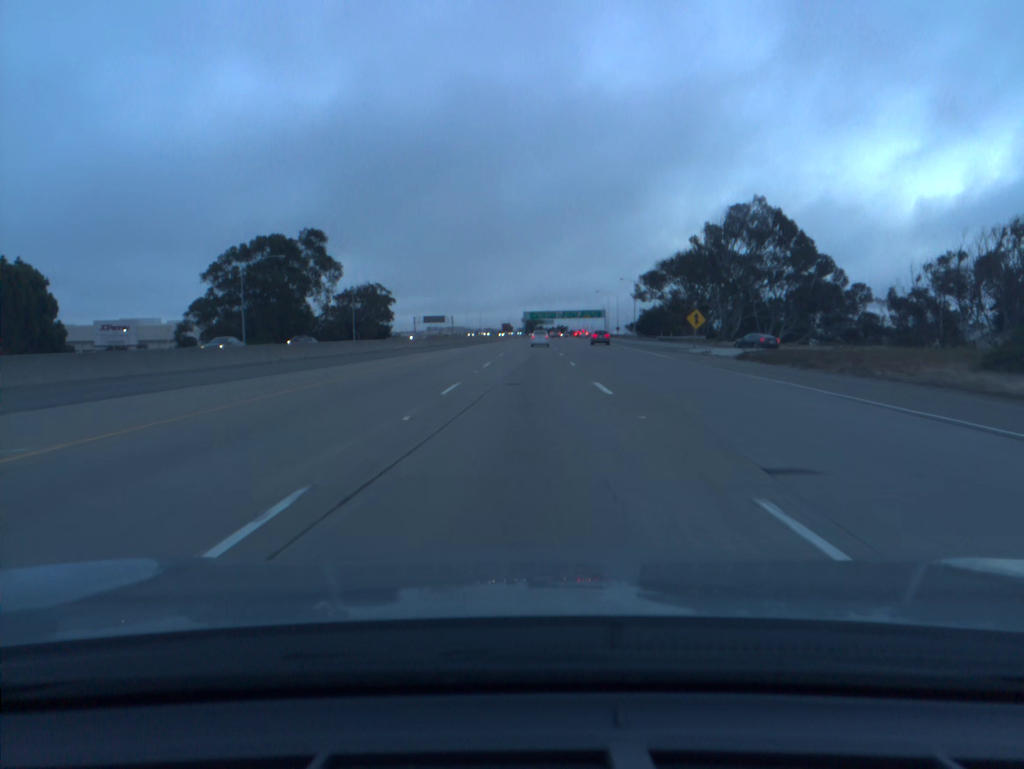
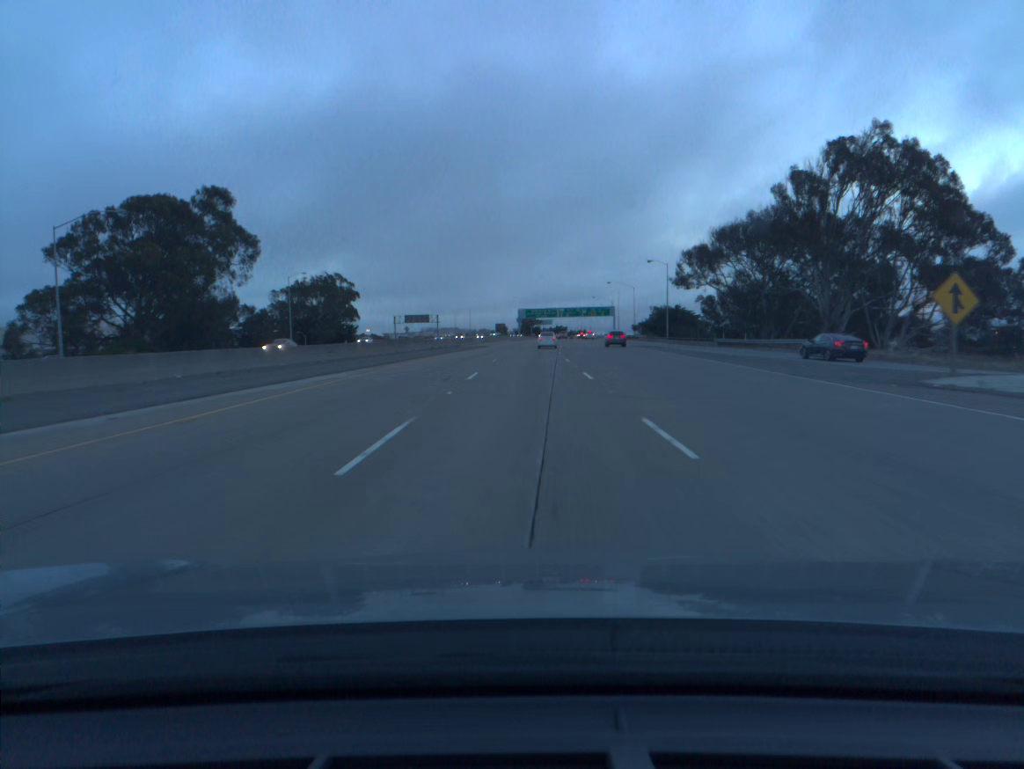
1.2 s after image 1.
(+0.1, +37.8) m; 0°
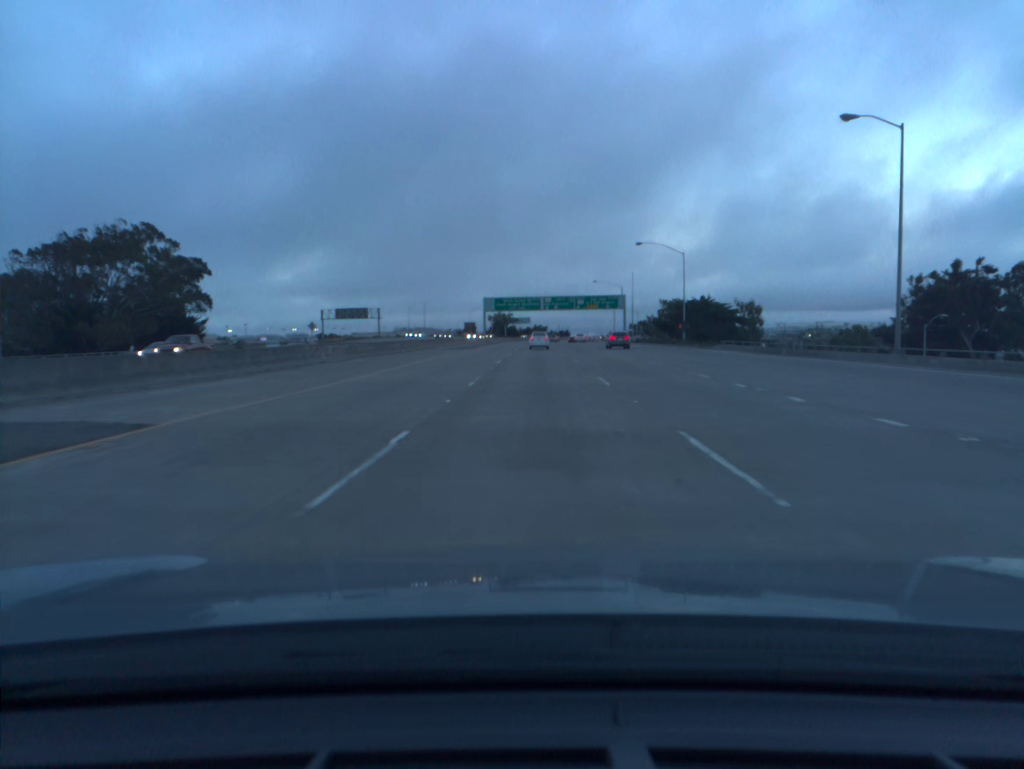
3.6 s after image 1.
(+0.9, +75.1) m; +2°
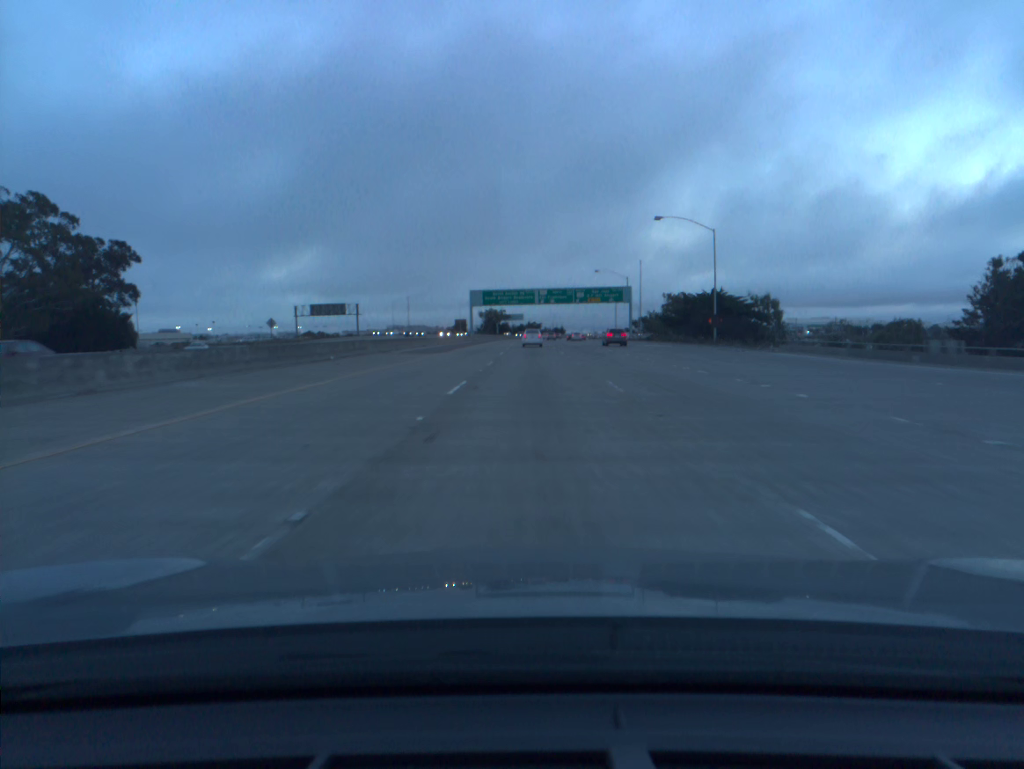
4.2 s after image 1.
(+0.1, +18.7) m; +1°
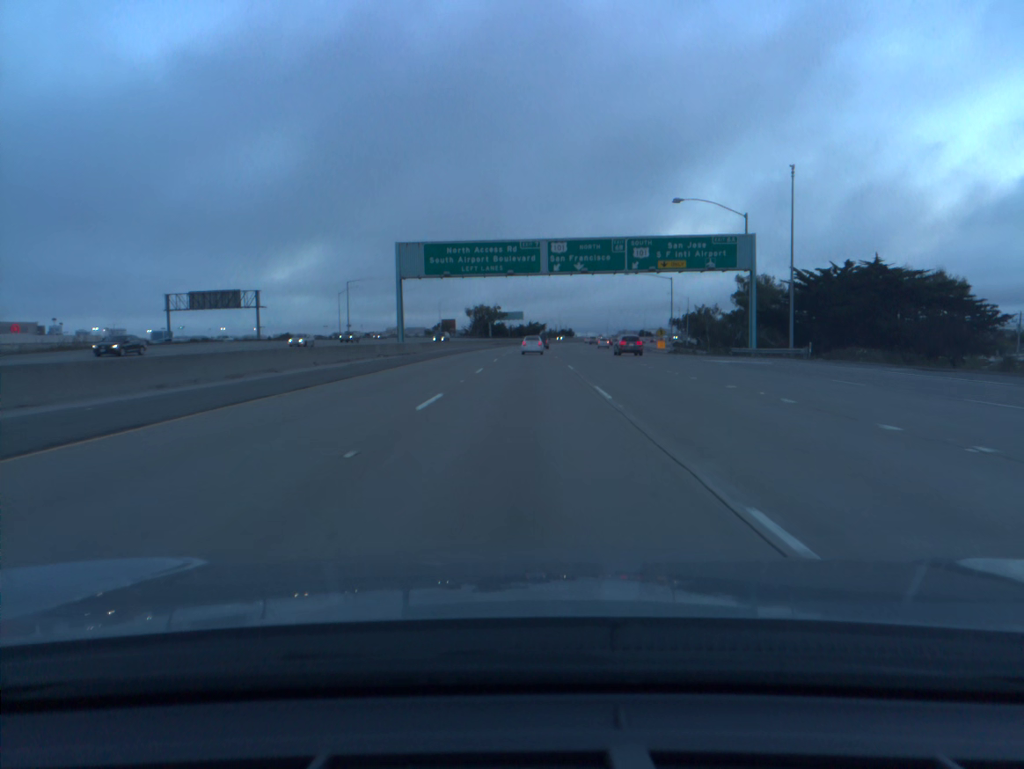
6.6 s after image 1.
(+0.3, +74.5) m; 0°
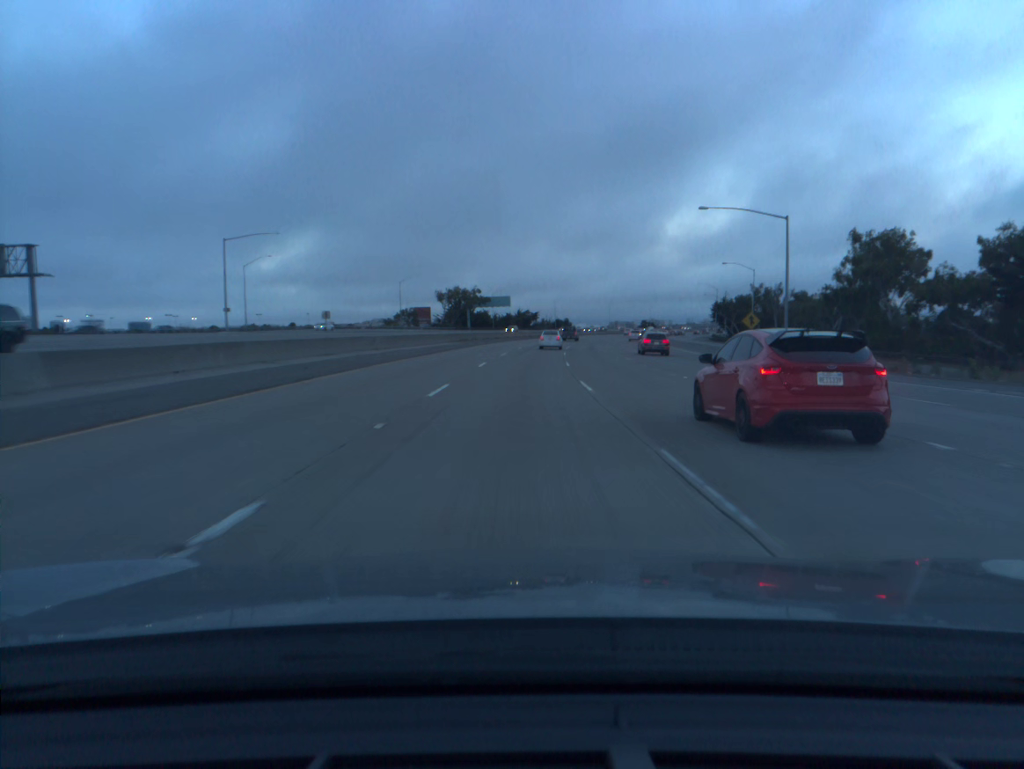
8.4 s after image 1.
(0.0, +55.6) m; +1°
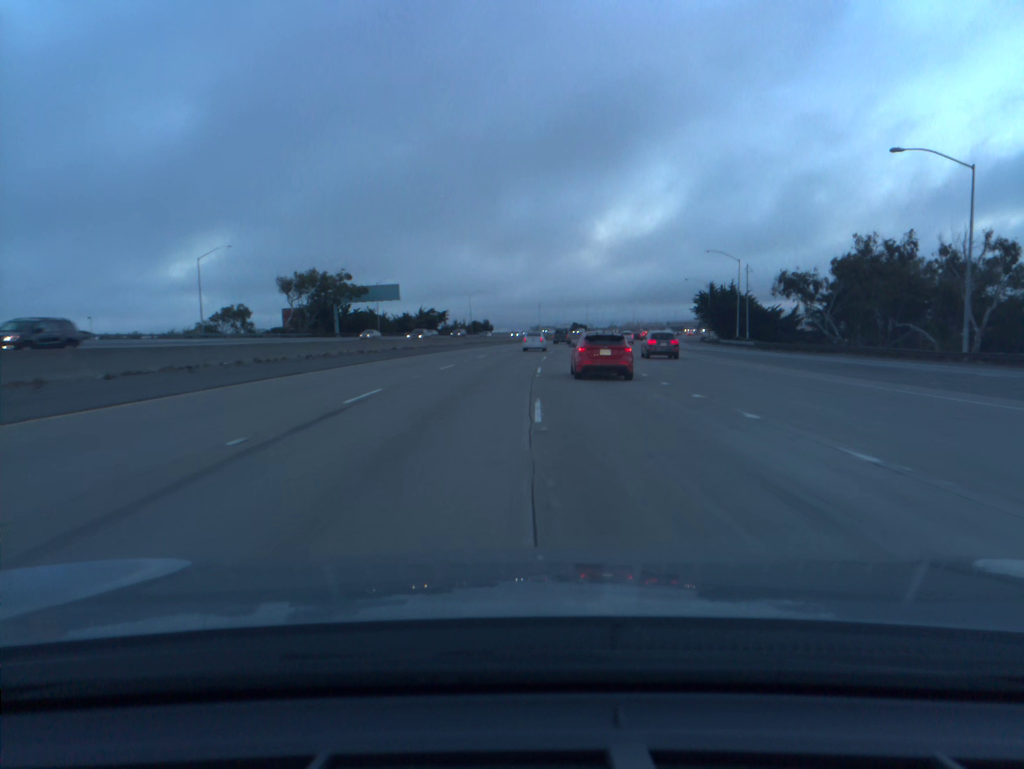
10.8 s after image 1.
(+3.3, +73.6) m; +6°
